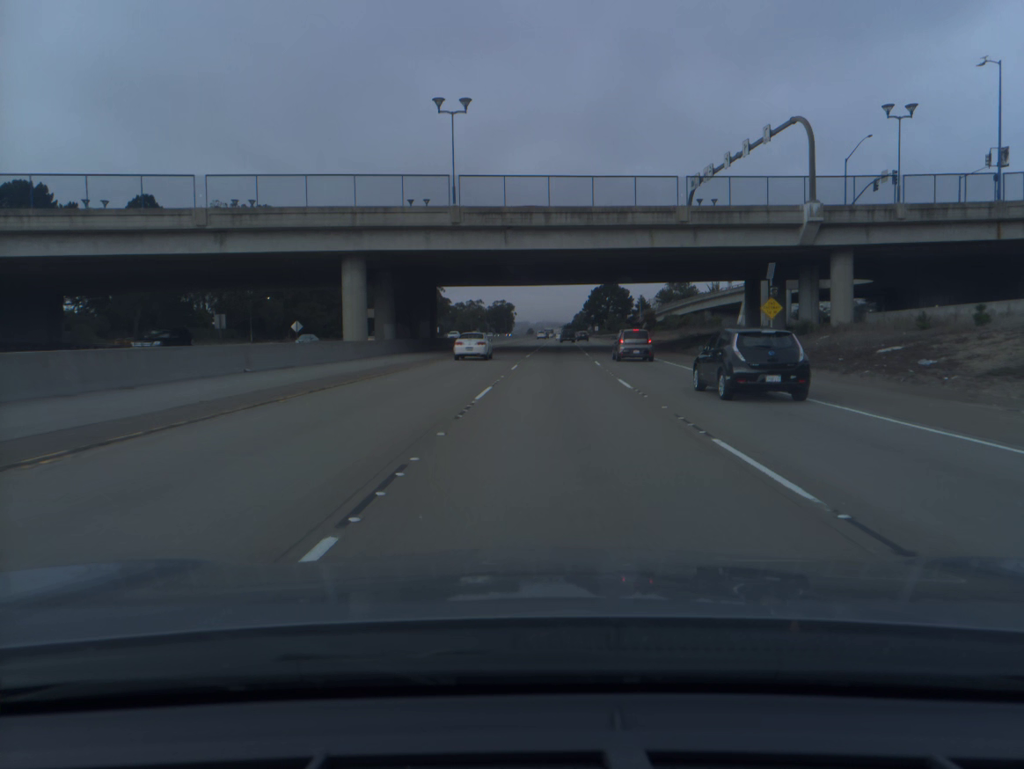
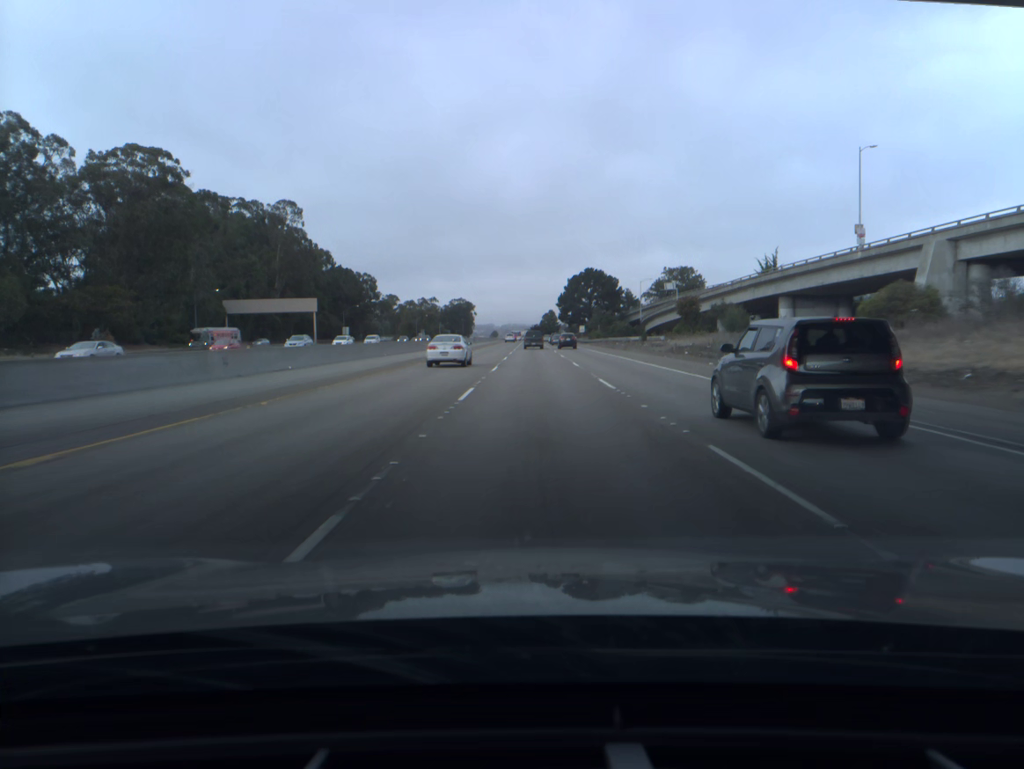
(+2.7, +73.0) m; +3°
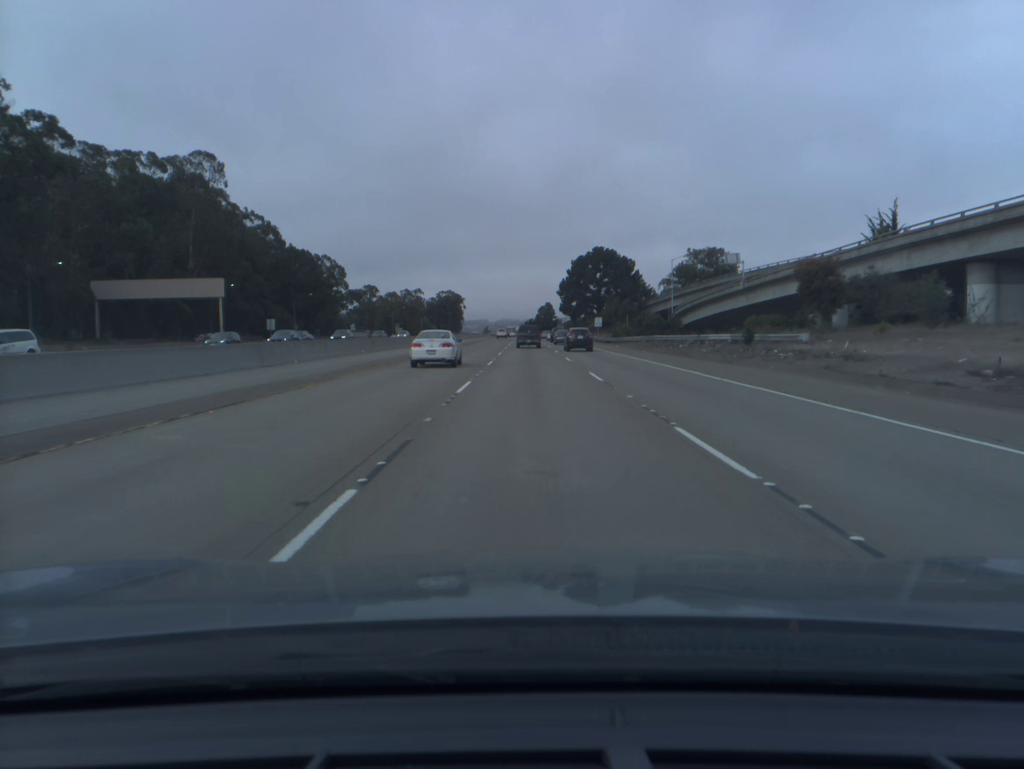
(+0.1, +42.3) m; 0°
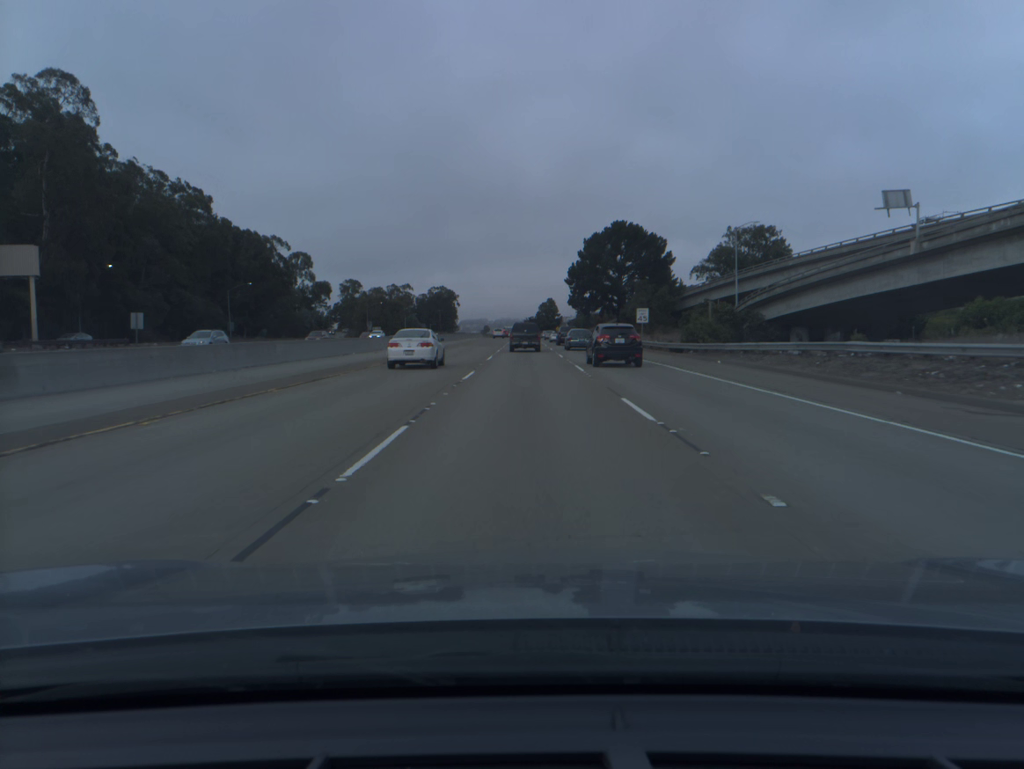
(0.0, +39.2) m; 0°
